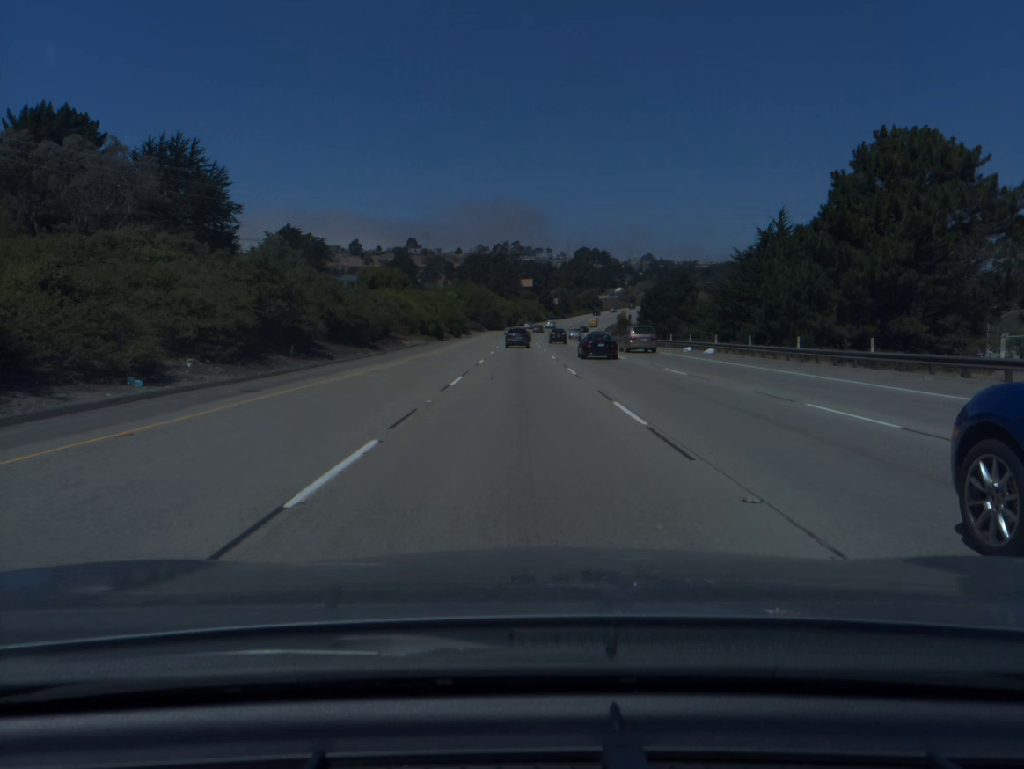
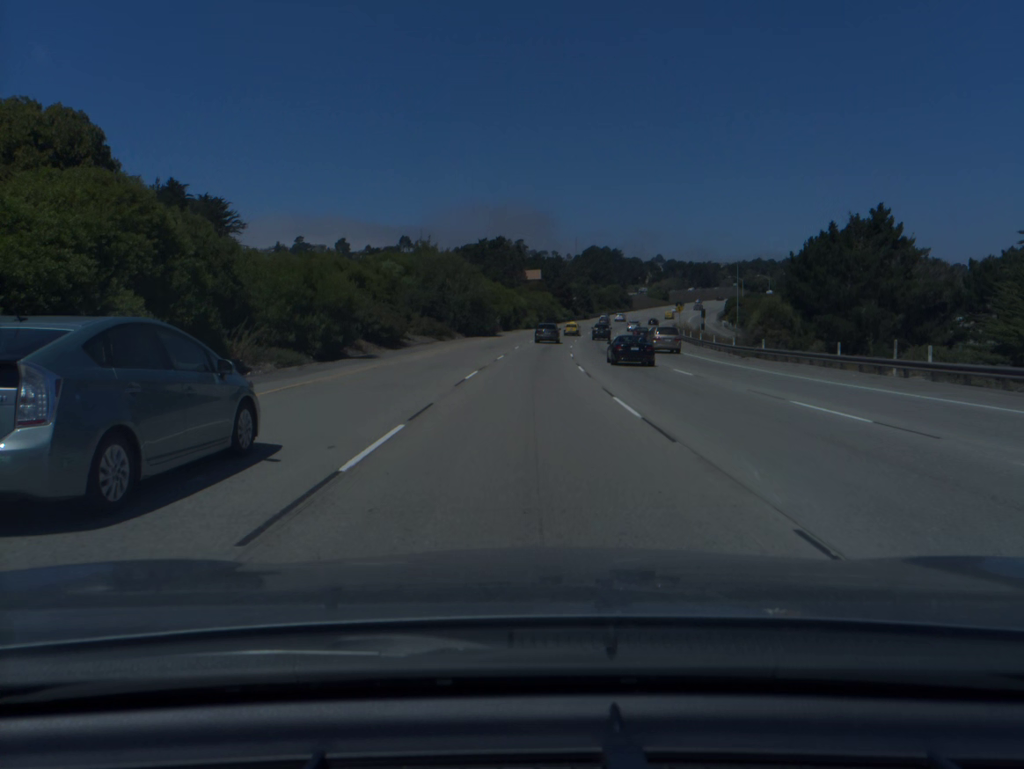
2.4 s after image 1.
(-0.4, +71.4) m; 0°
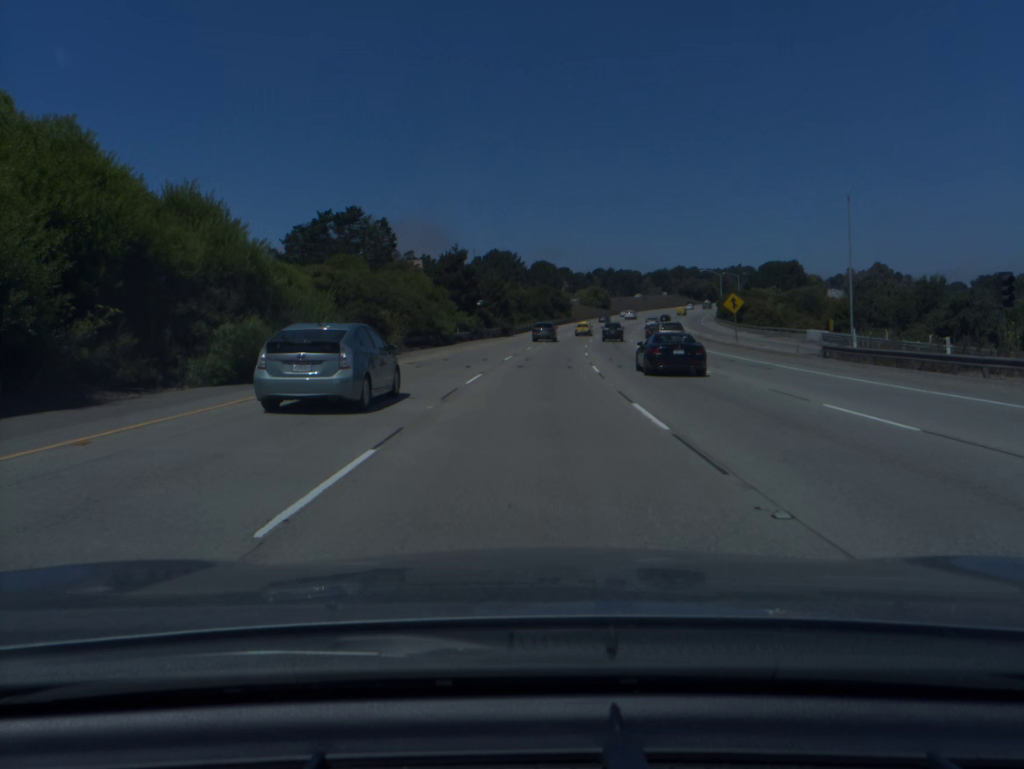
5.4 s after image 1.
(+4.6, +89.6) m; +7°
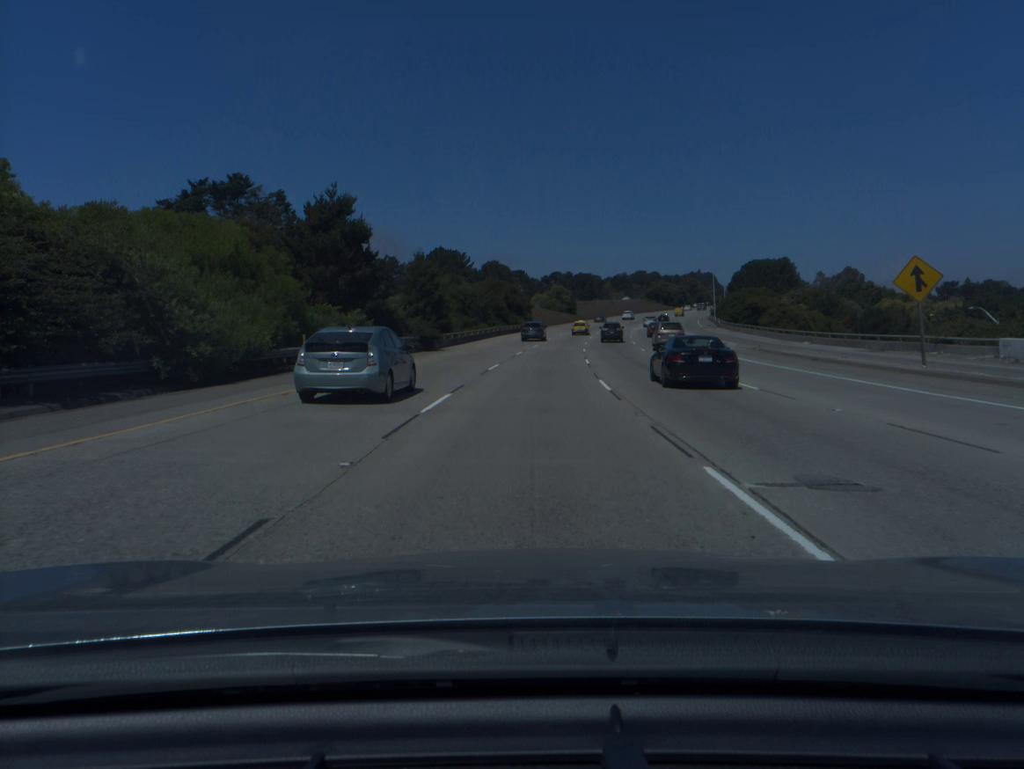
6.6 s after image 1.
(+1.1, +35.8) m; +3°
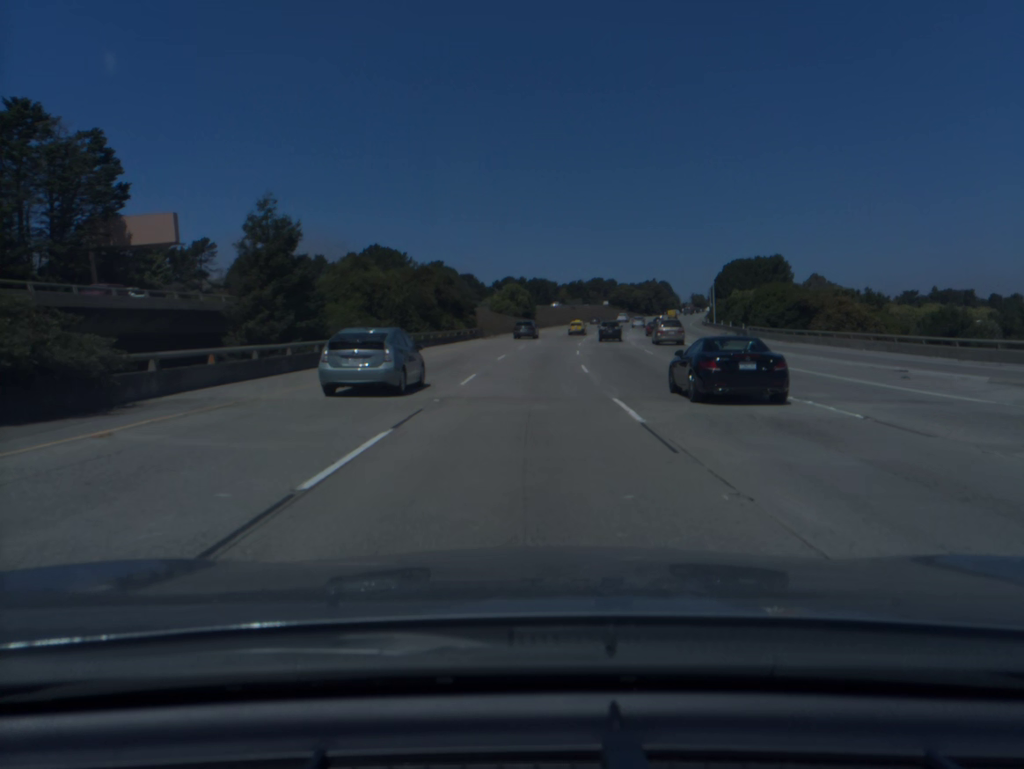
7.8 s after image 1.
(+1.1, +35.9) m; +3°
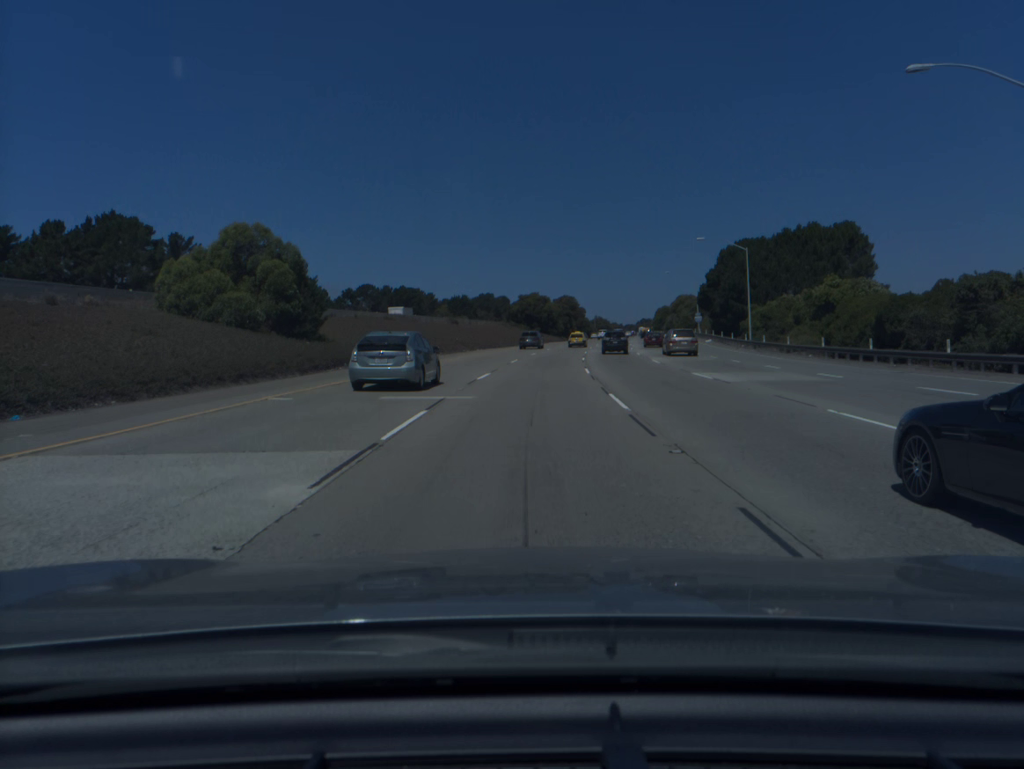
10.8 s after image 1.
(+6.3, +89.3) m; +9°
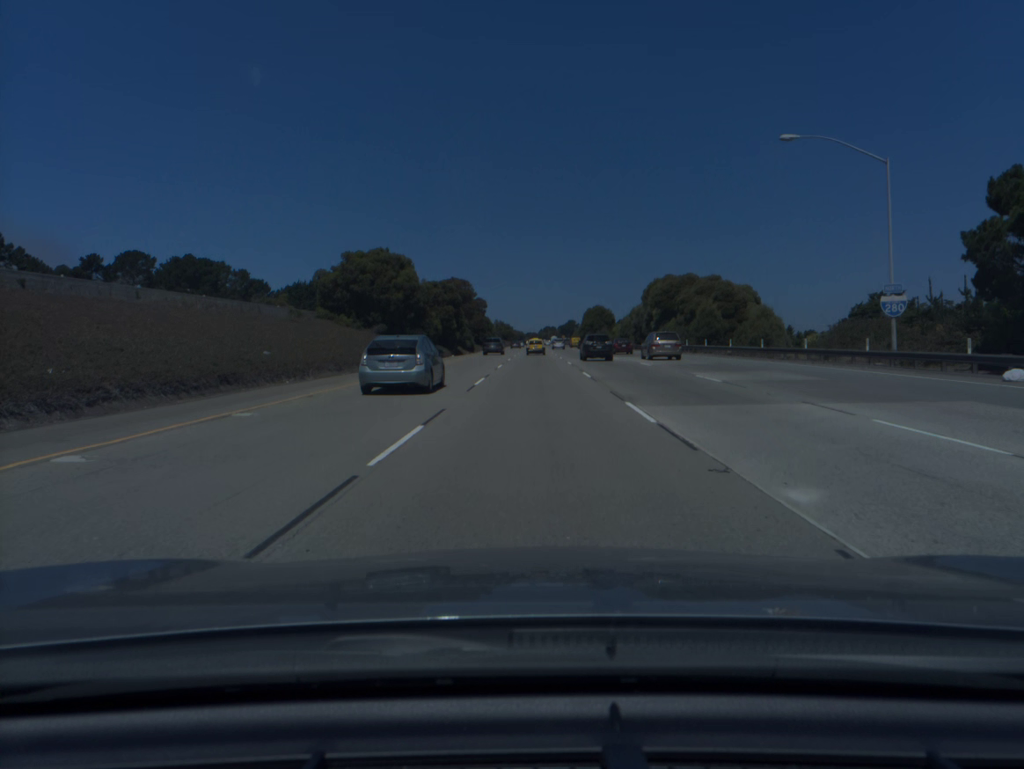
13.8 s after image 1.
(+6.1, +89.3) m; +7°
